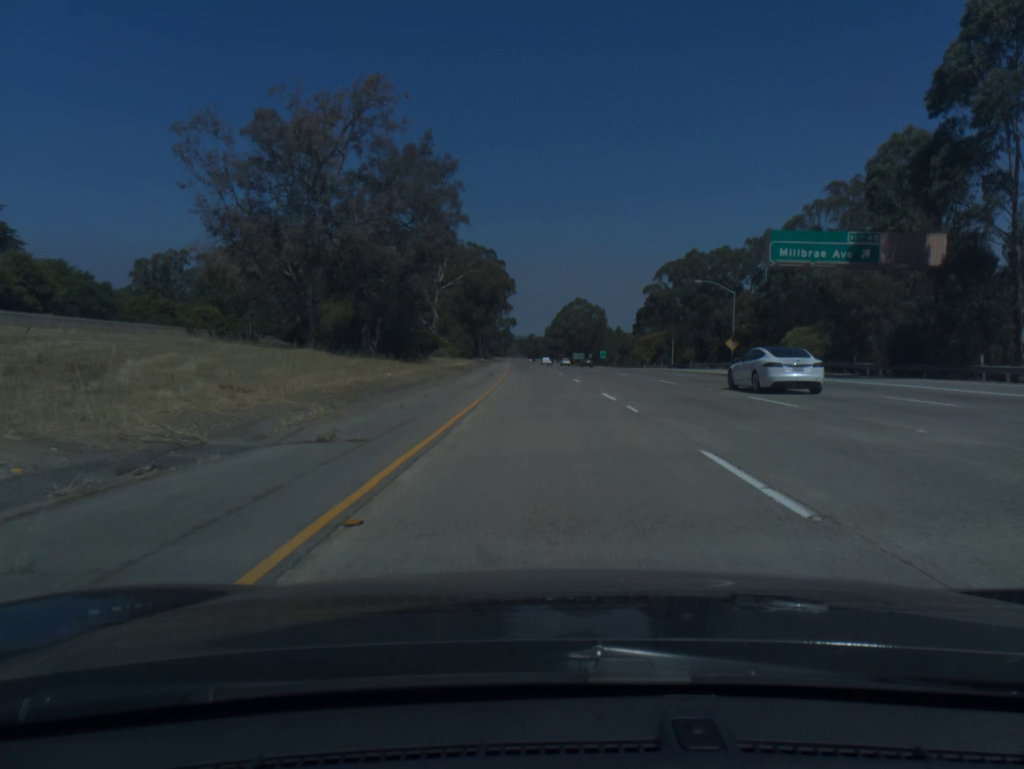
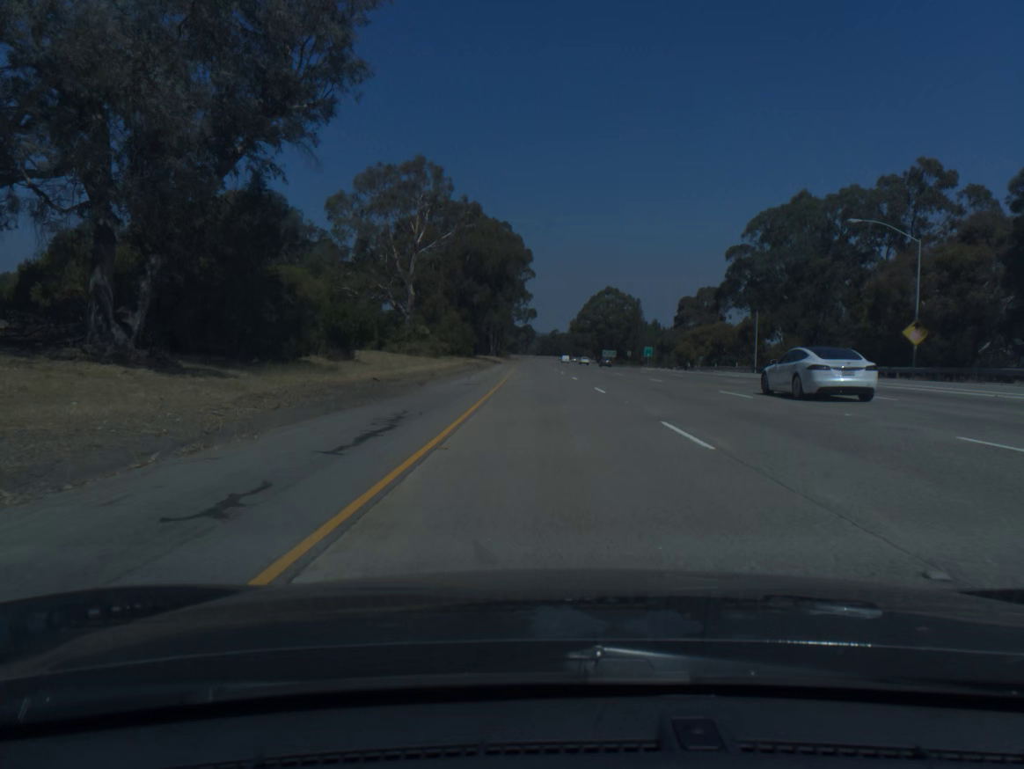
(-0.6, +39.6) m; -2°
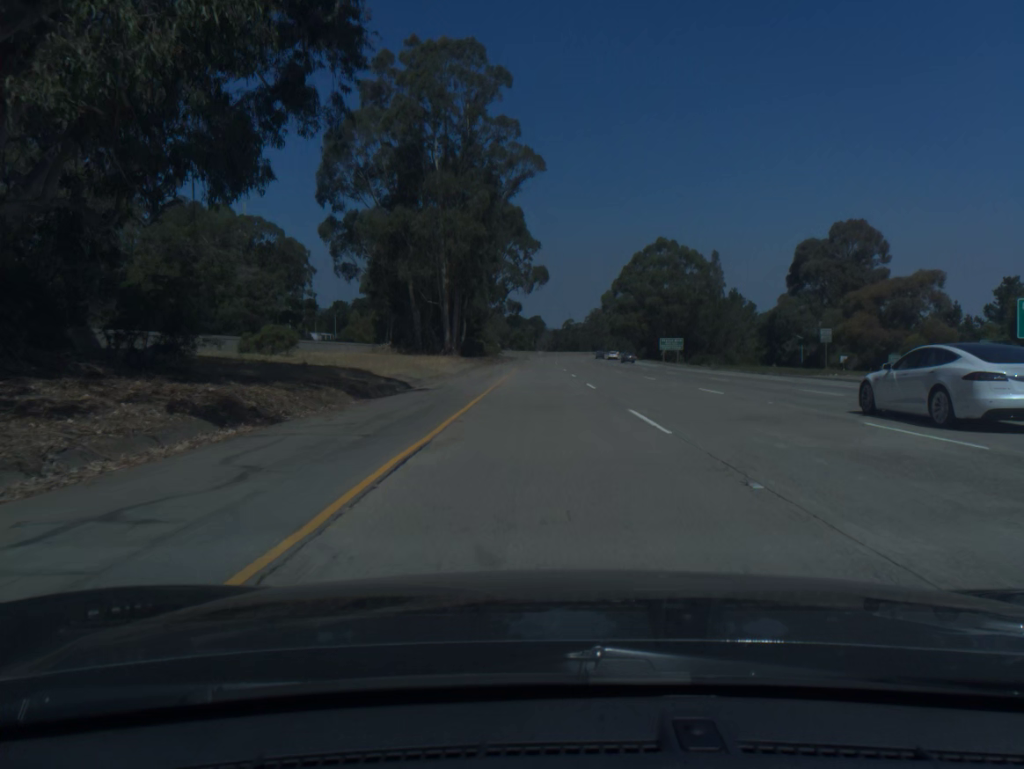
(-1.4, +99.1) m; -1°
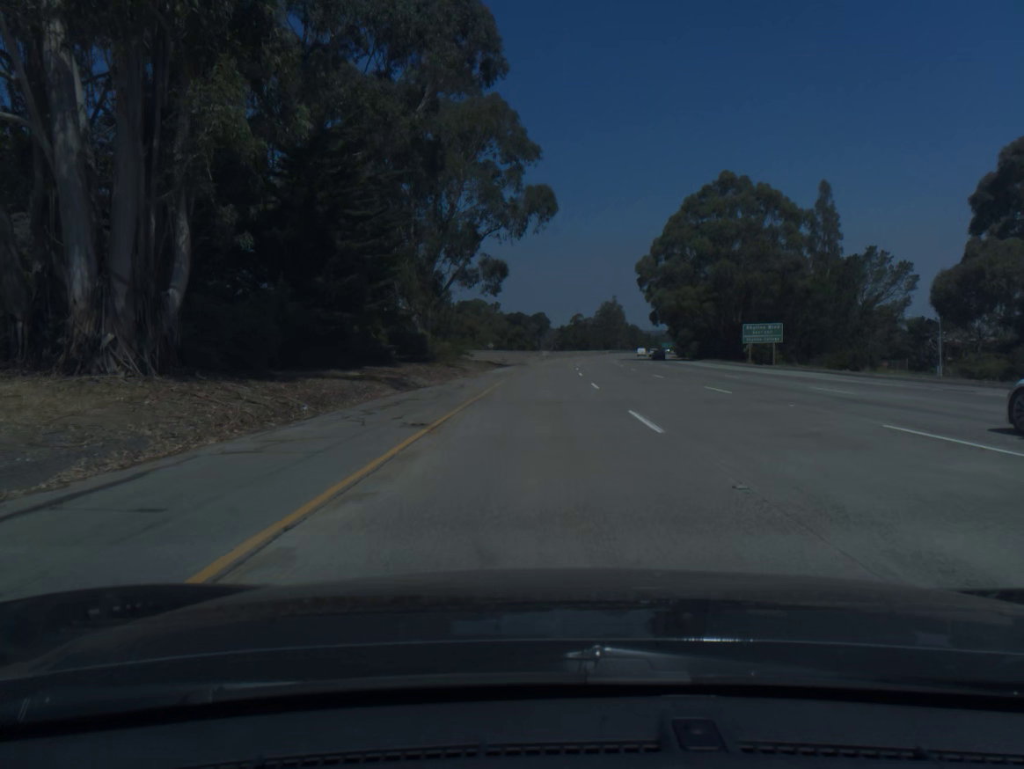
(-0.1, +59.4) m; 0°
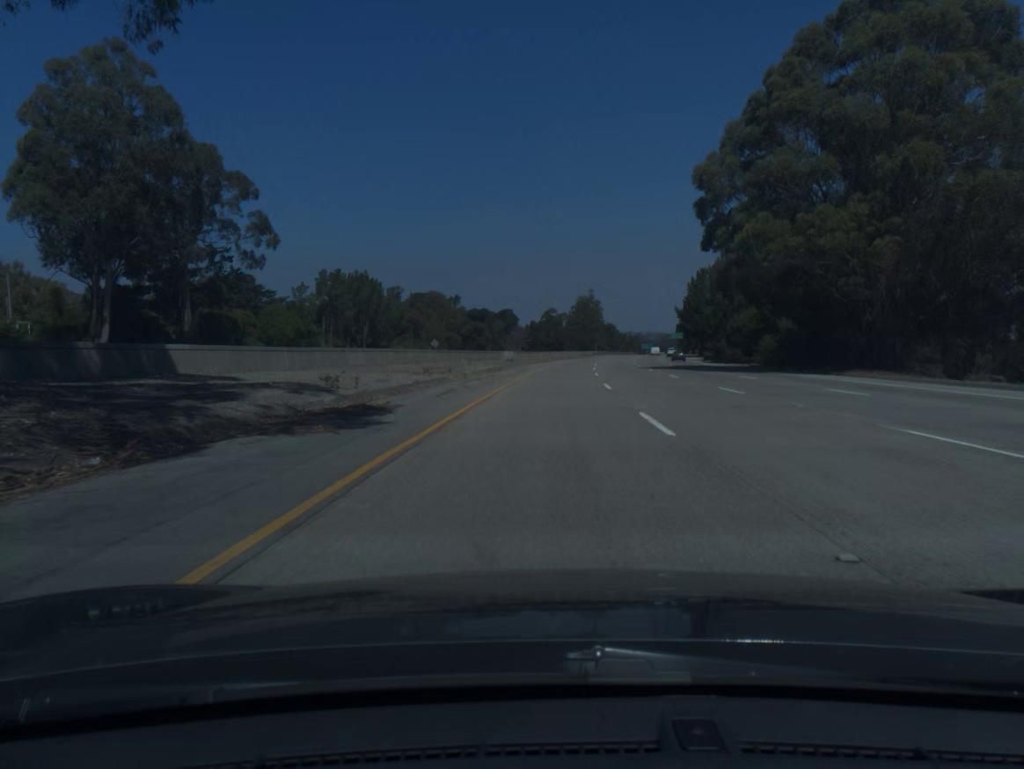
(+0.8, +59.2) m; +2°
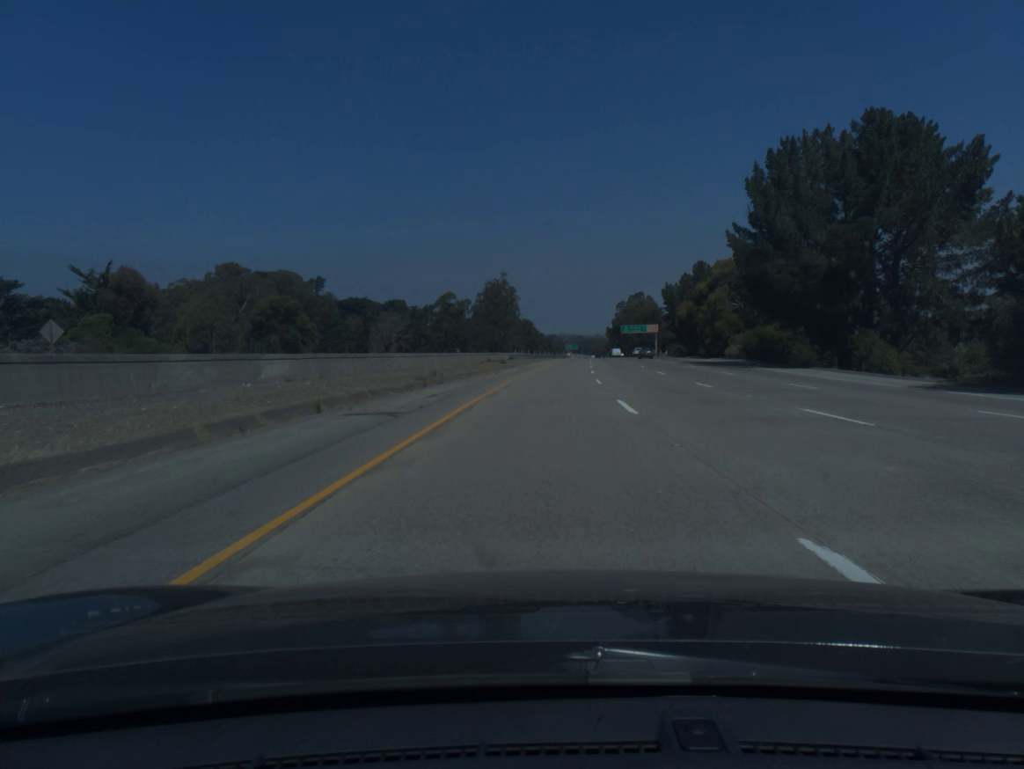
(+5.6, +98.2) m; +6°
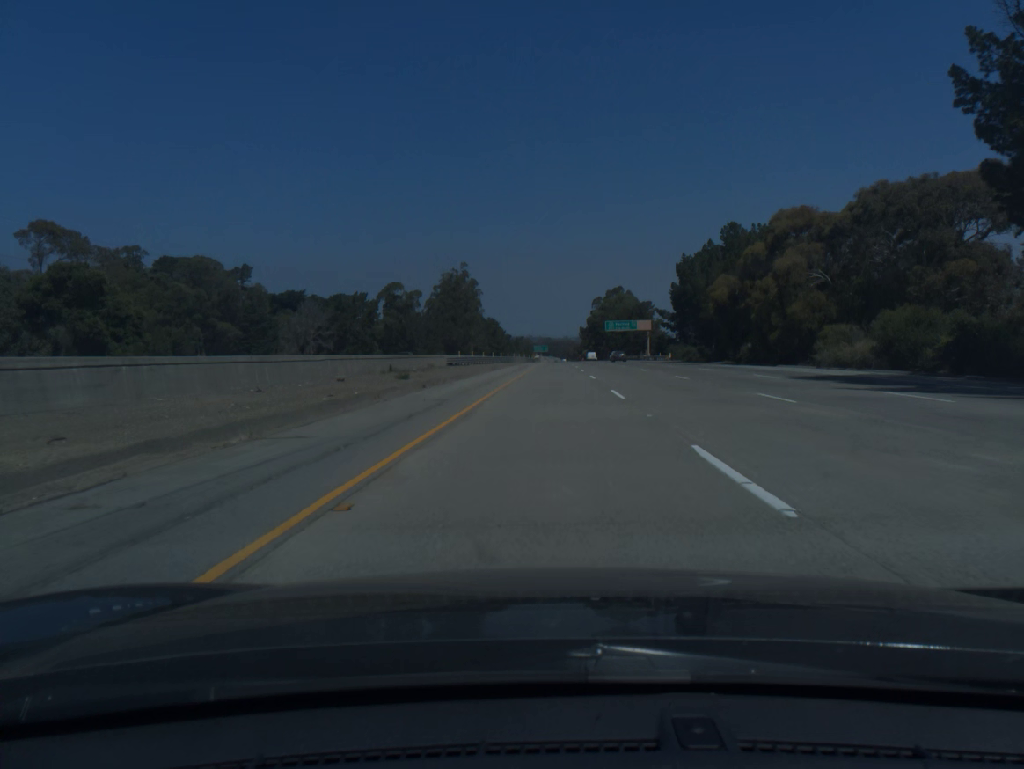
(+0.8, +39.3) m; +2°
